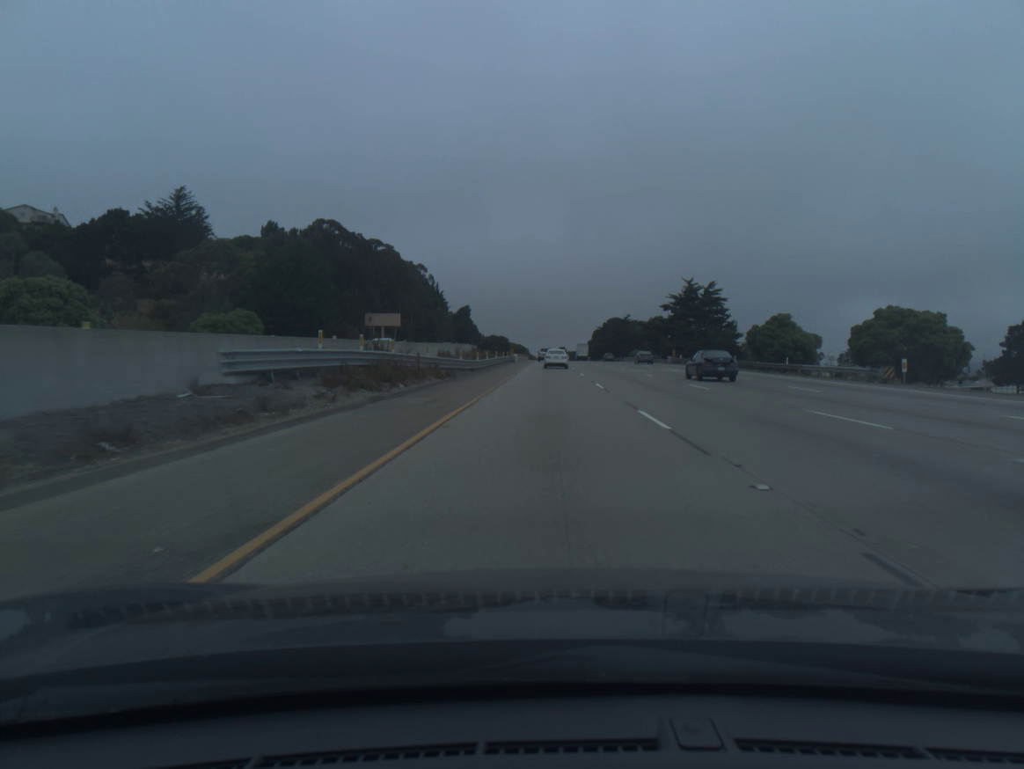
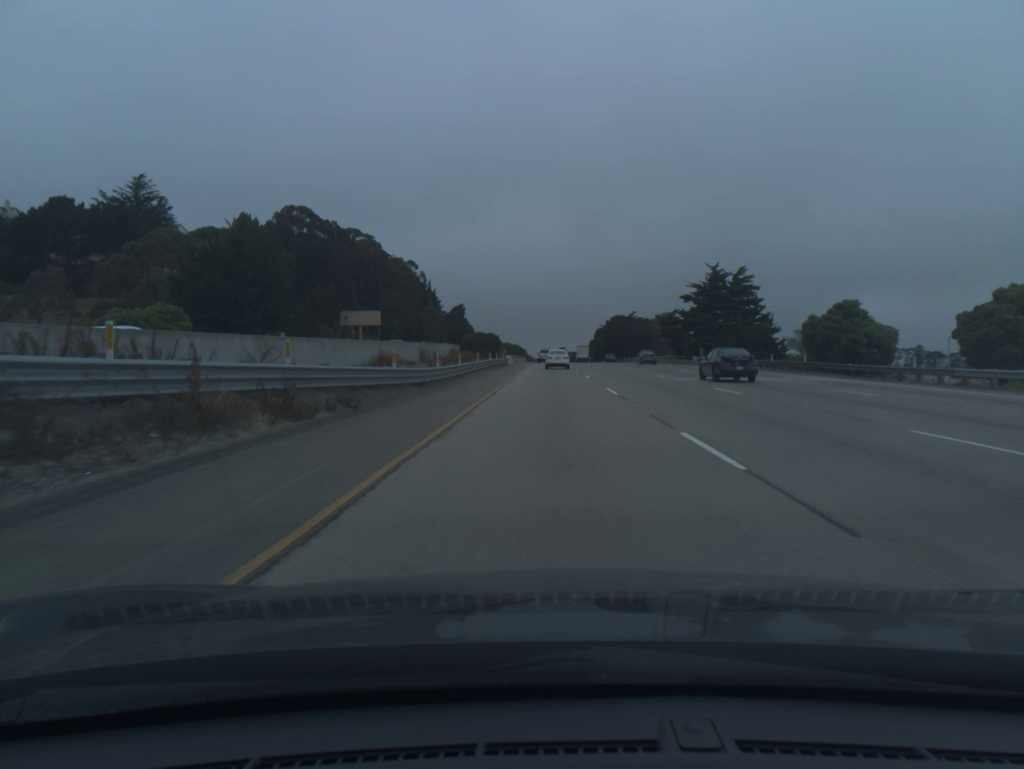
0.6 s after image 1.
(0.0, +18.7) m; 0°
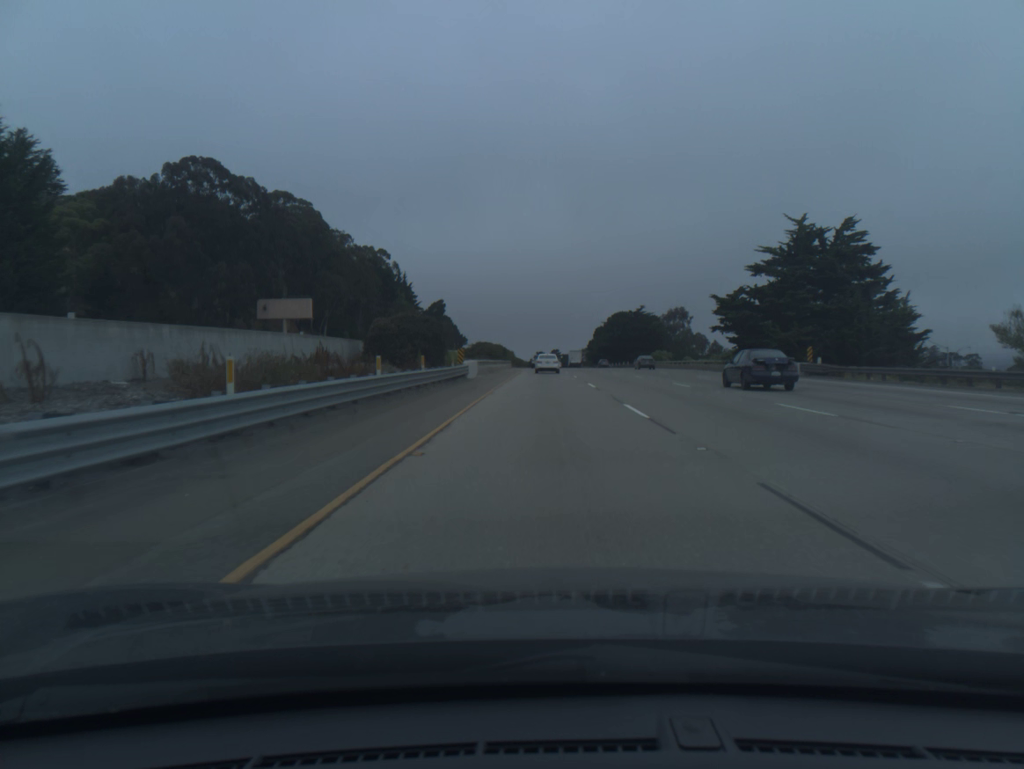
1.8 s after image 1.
(+0.2, +37.2) m; +1°
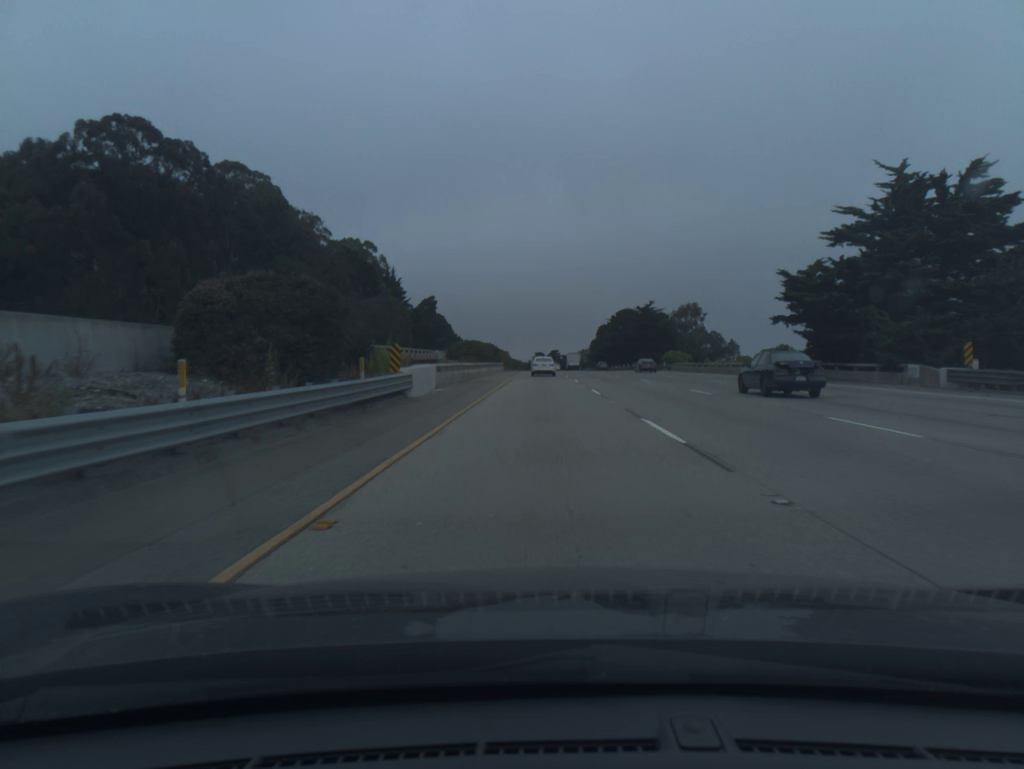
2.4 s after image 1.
(0.0, +18.5) m; 0°
